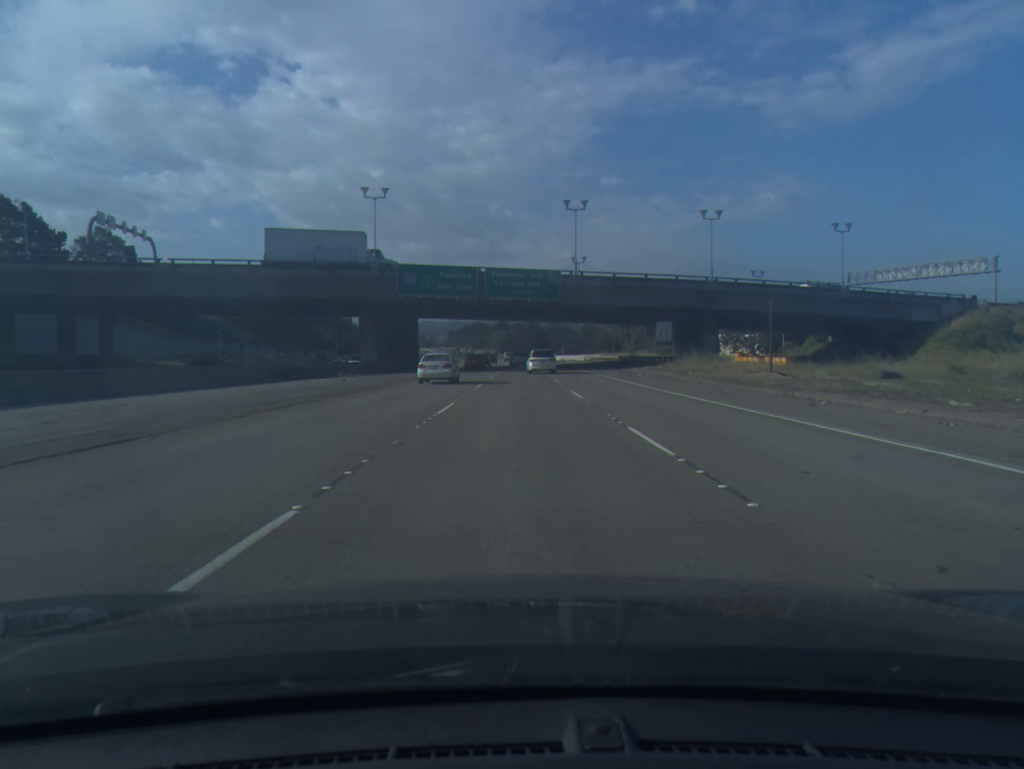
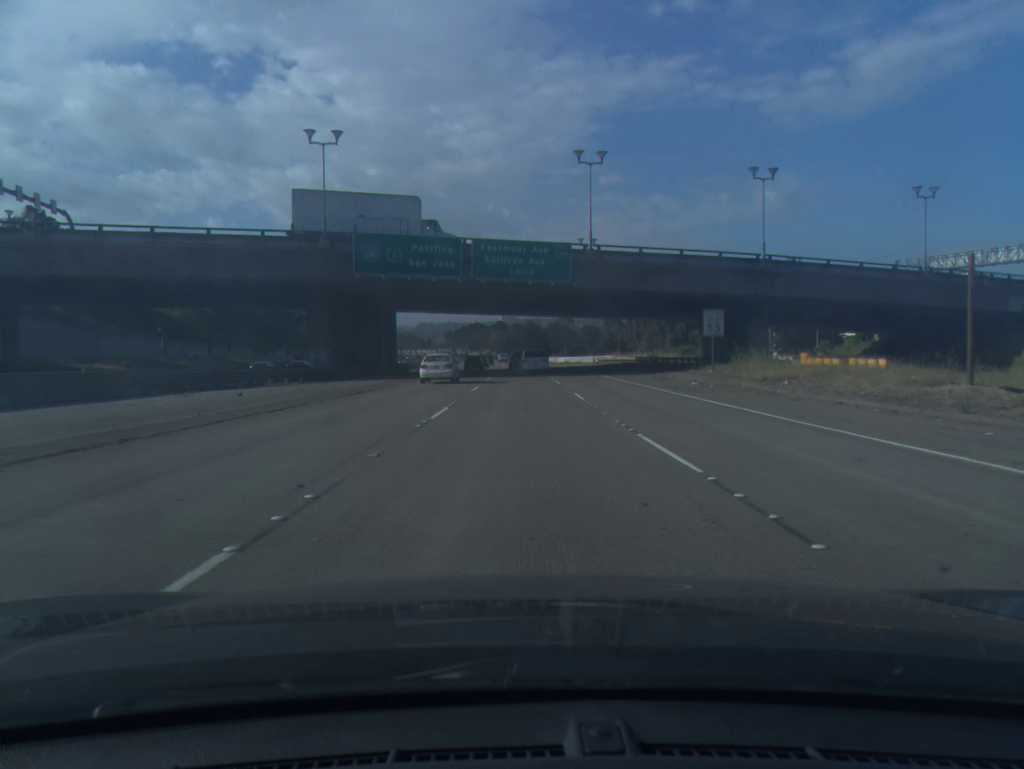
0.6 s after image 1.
(0.0, +15.9) m; 0°
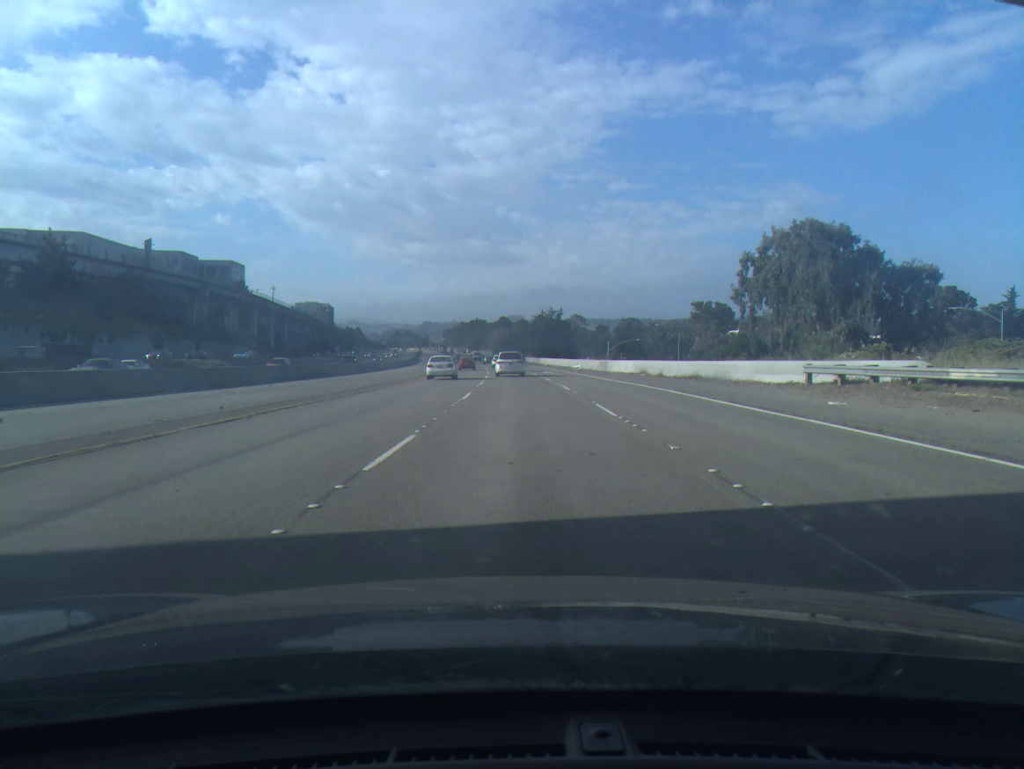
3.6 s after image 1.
(-0.2, +79.3) m; 0°
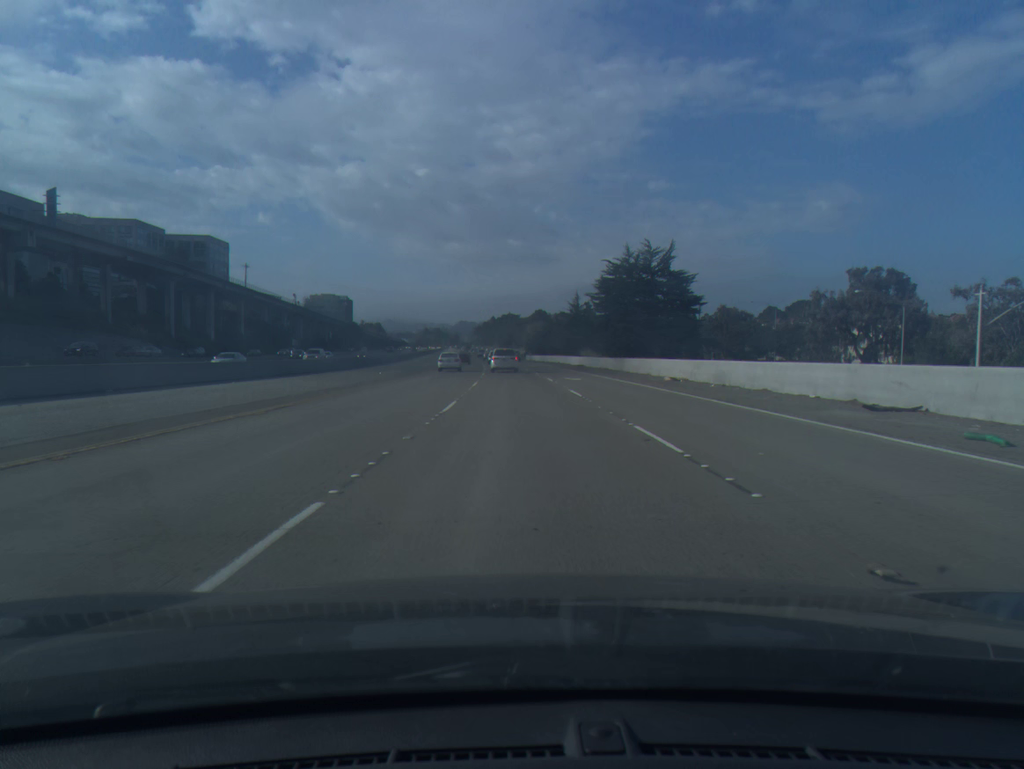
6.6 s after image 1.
(-1.4, +78.4) m; -3°
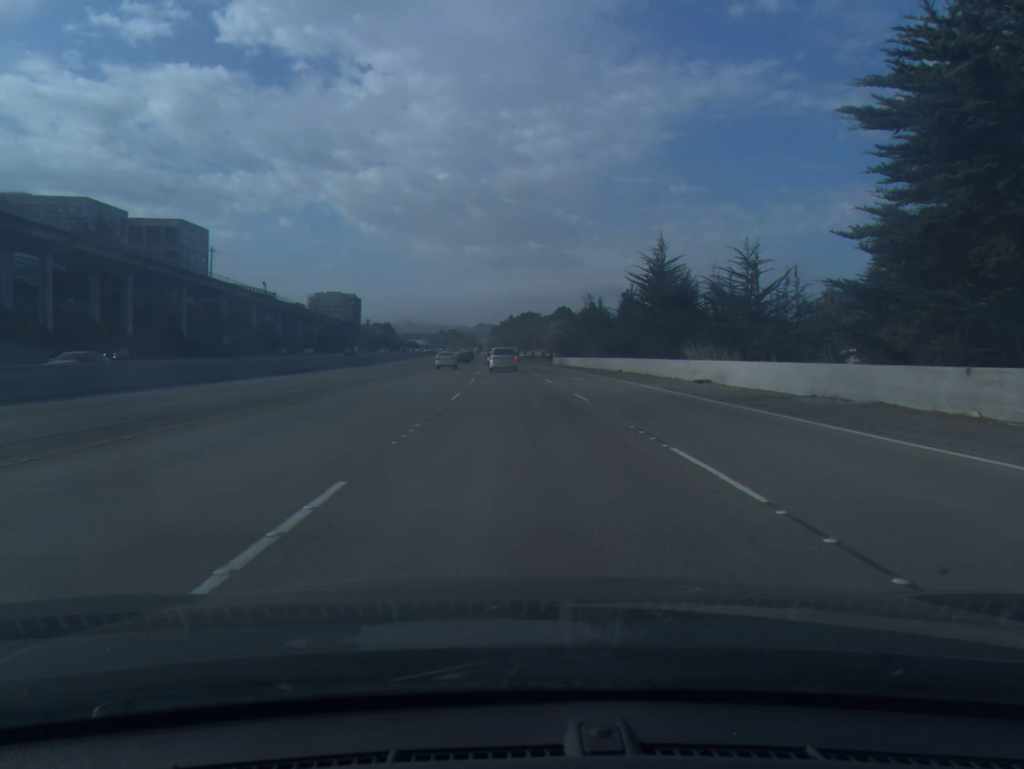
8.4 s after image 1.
(-0.6, +46.8) m; -2°
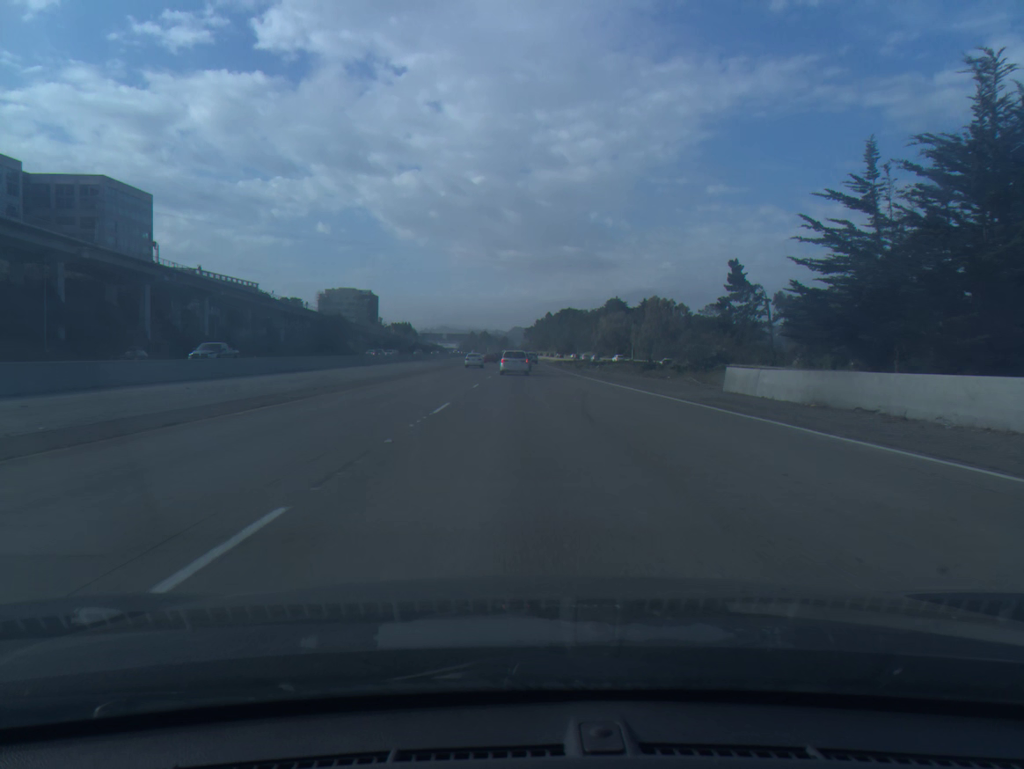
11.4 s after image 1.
(-1.8, +77.0) m; -2°
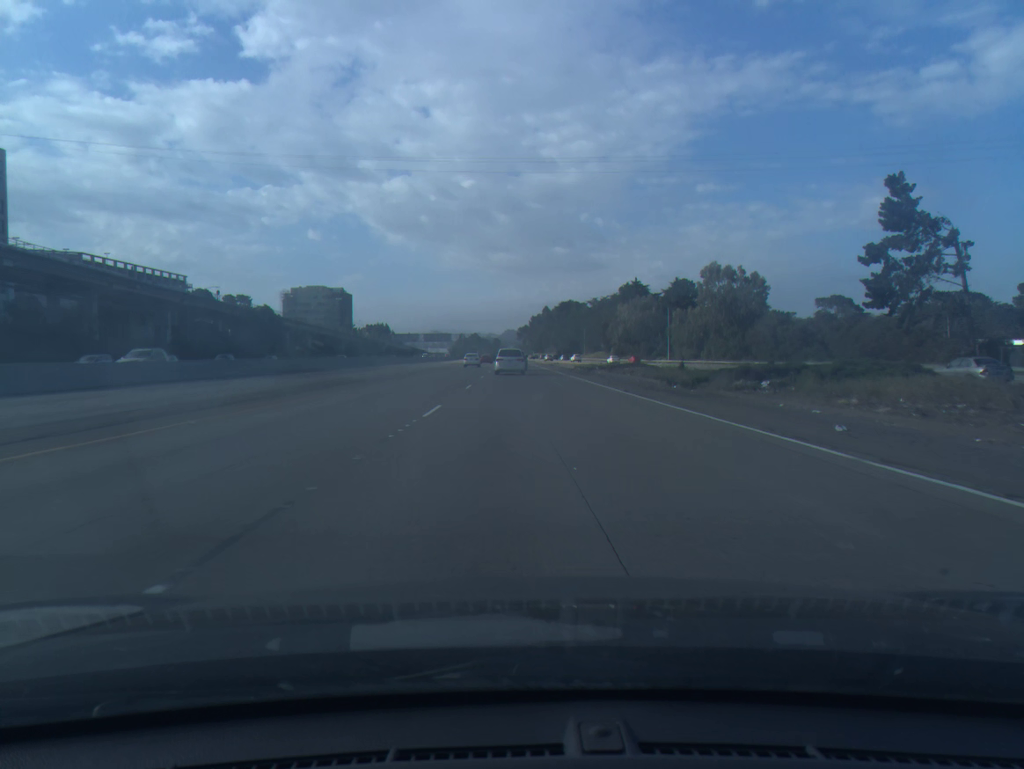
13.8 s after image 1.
(0.0, +60.7) m; 0°
